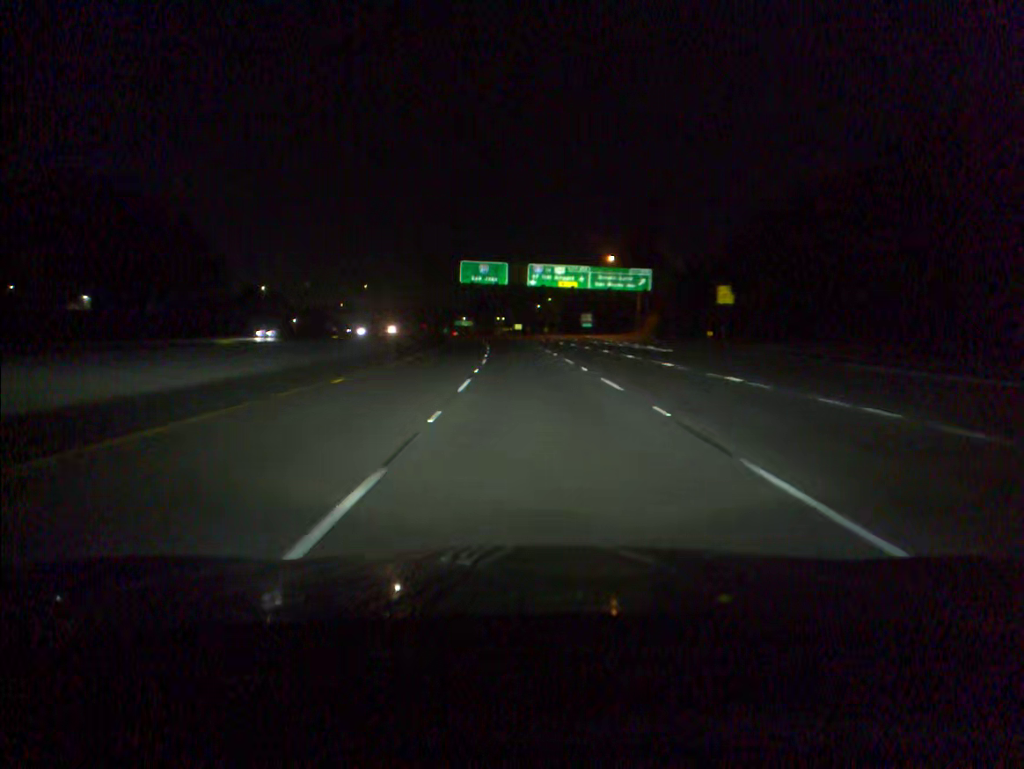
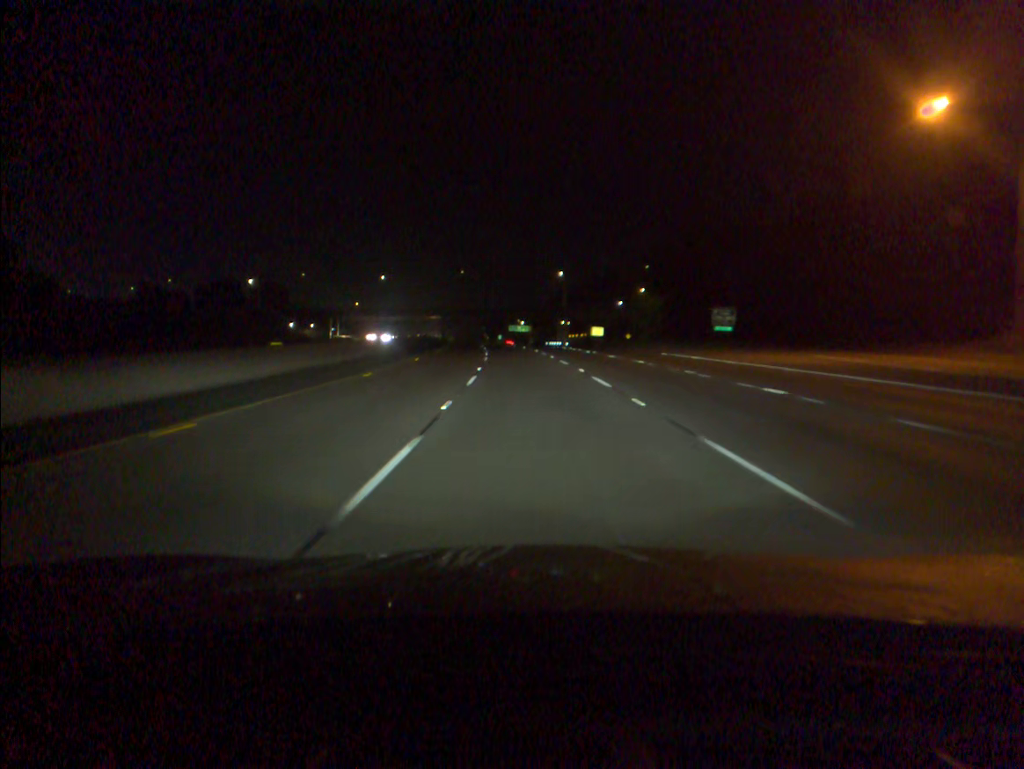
(-3.4, +83.5) m; -5°
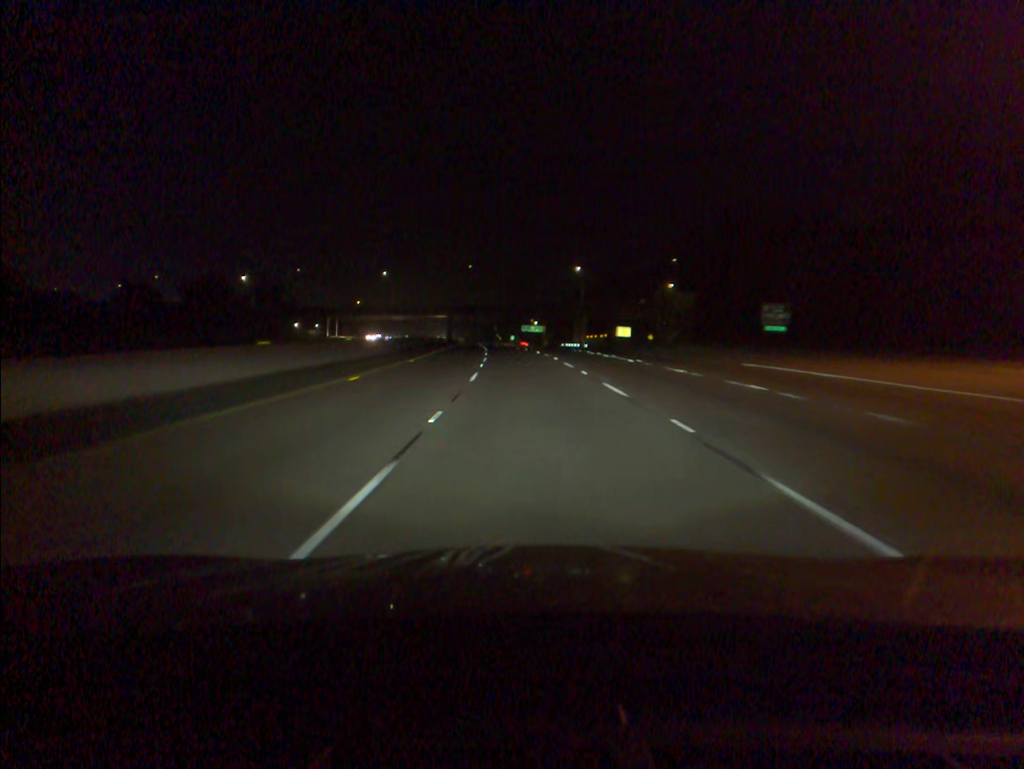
(-0.1, +16.8) m; -1°
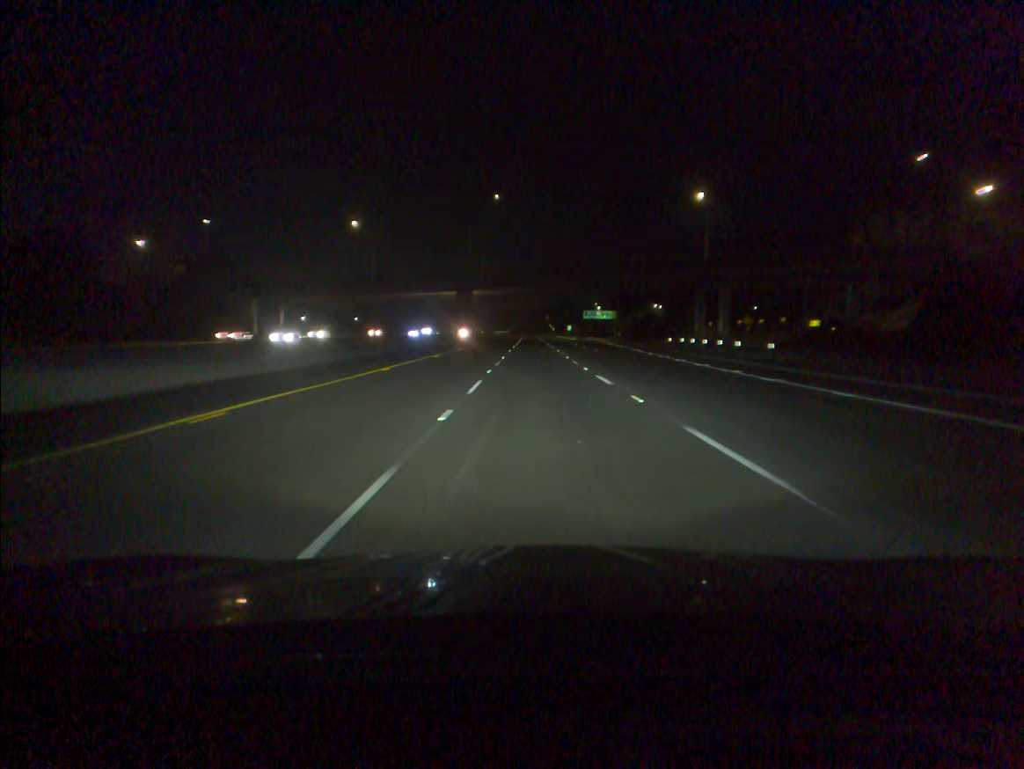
(-3.4, +84.4) m; -4°
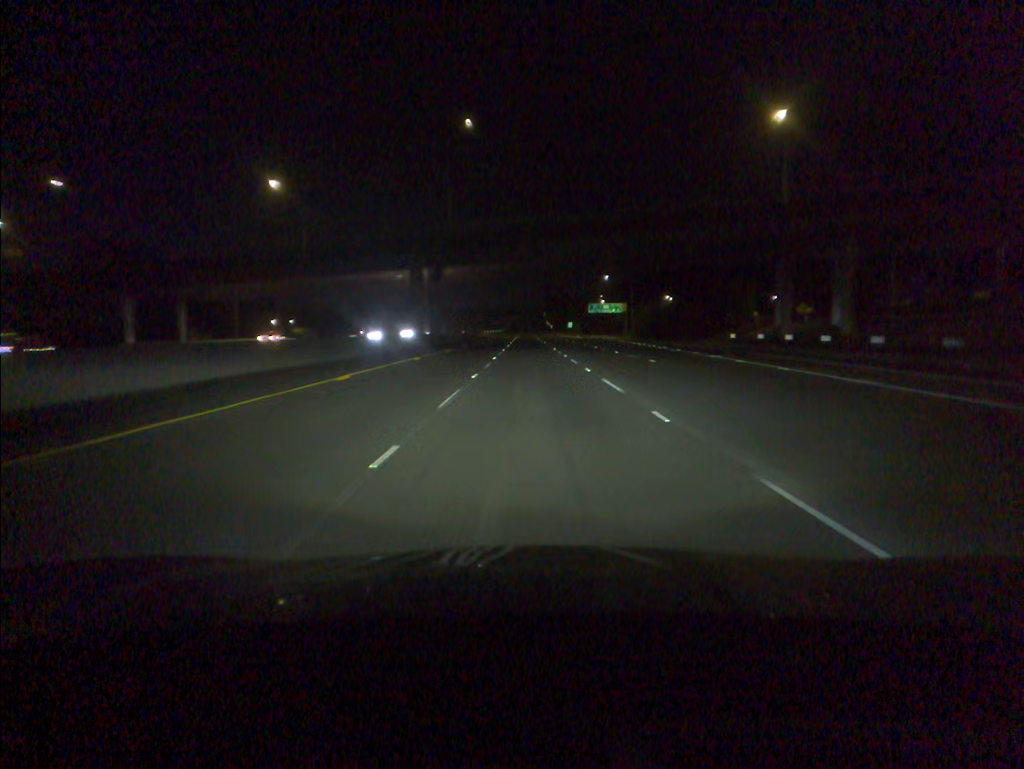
(+0.1, +33.9) m; 0°
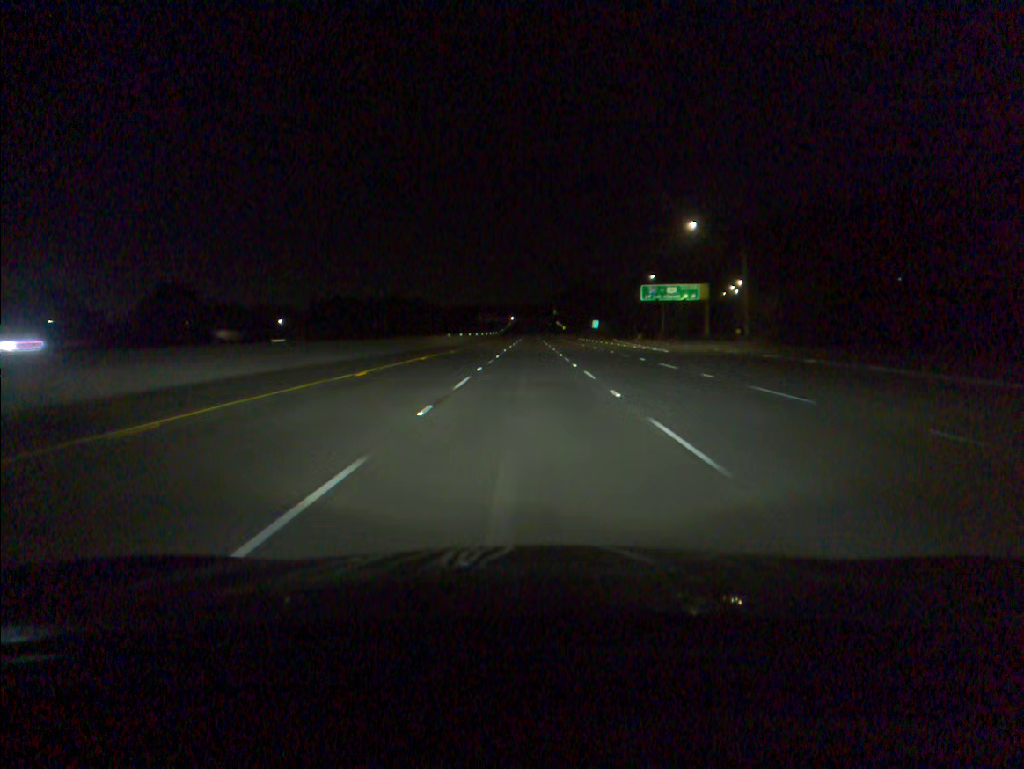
(-0.3, +84.3) m; 0°
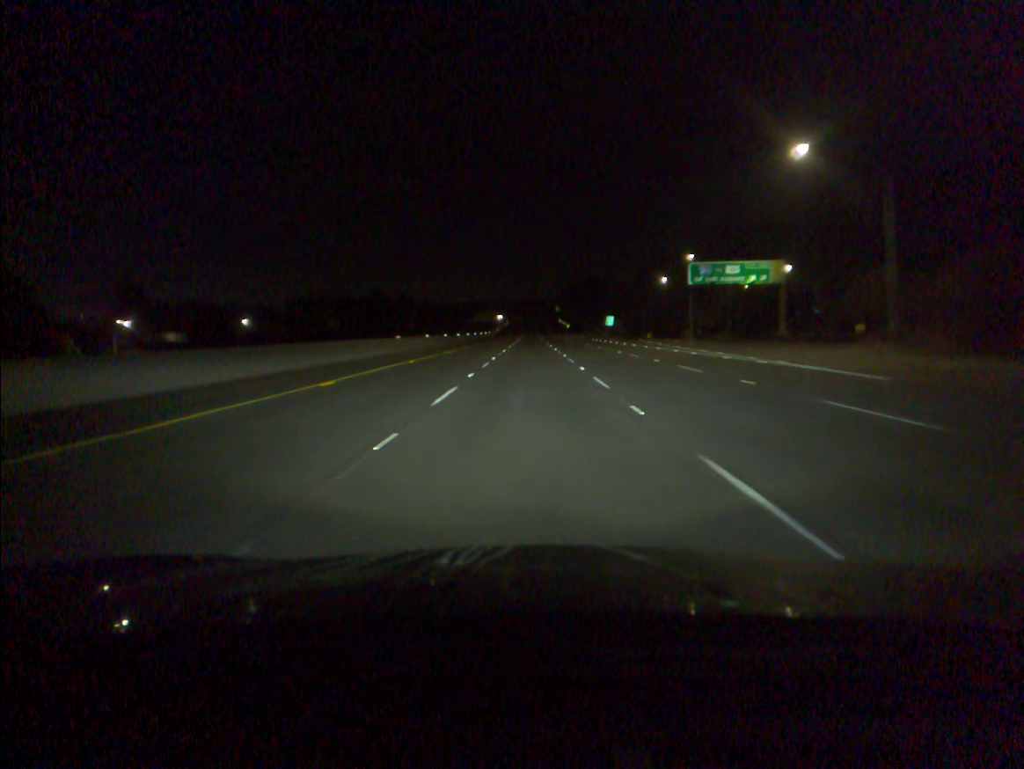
(0.0, +33.5) m; 0°
